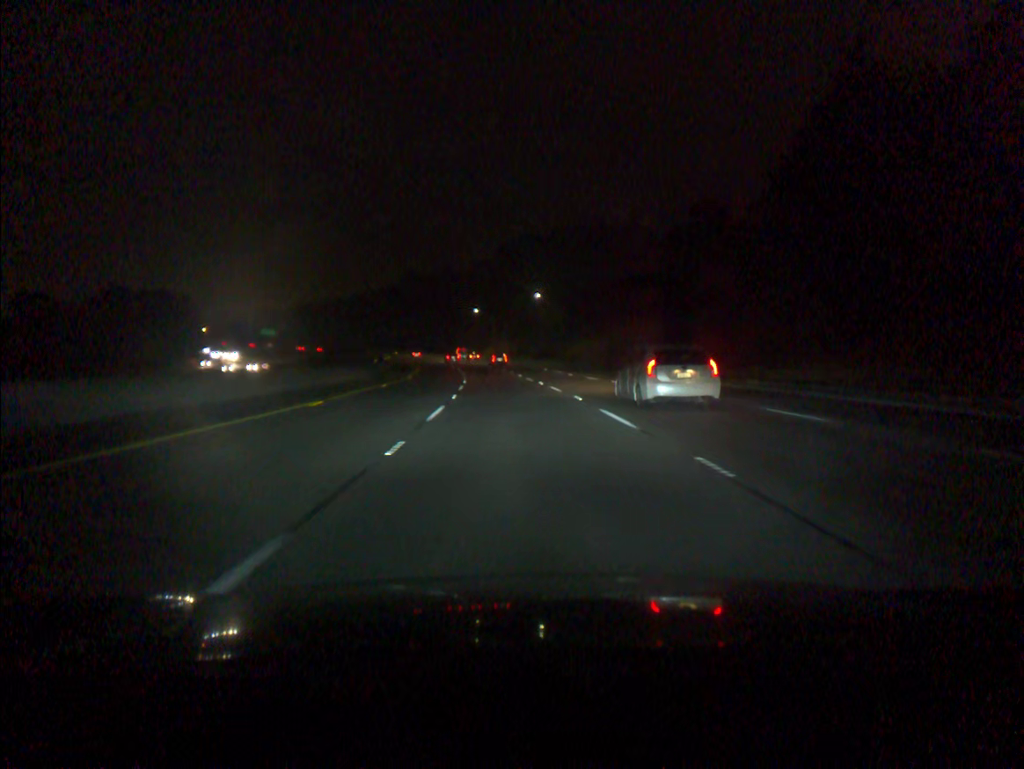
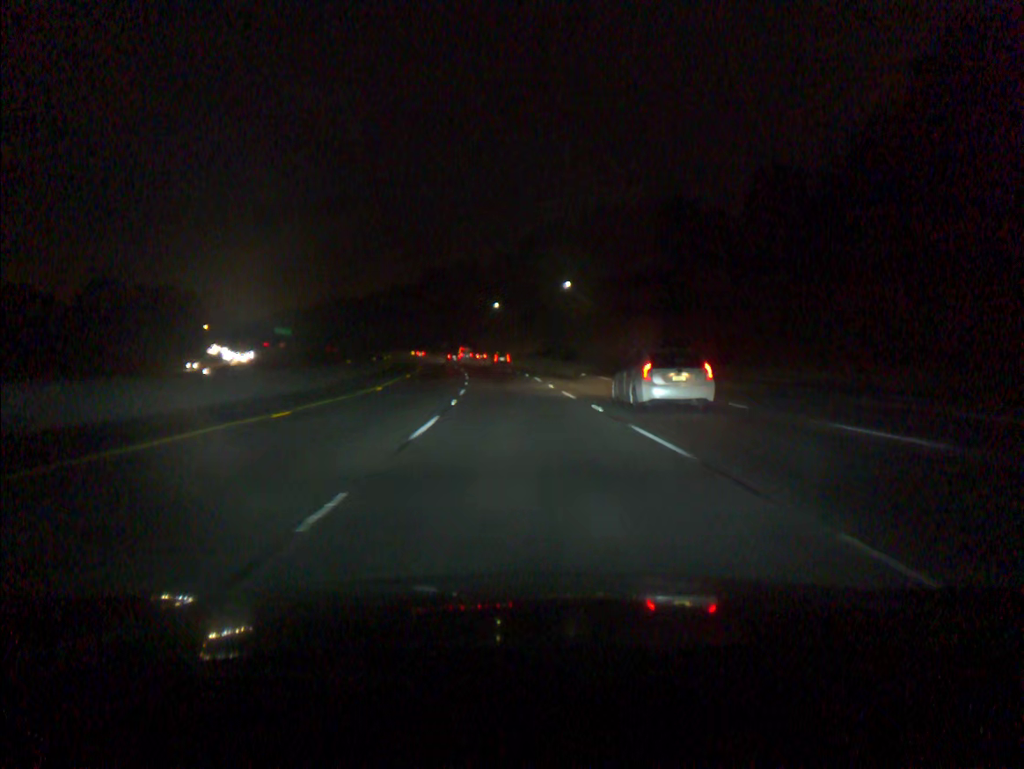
(-0.3, +18.1) m; -2°
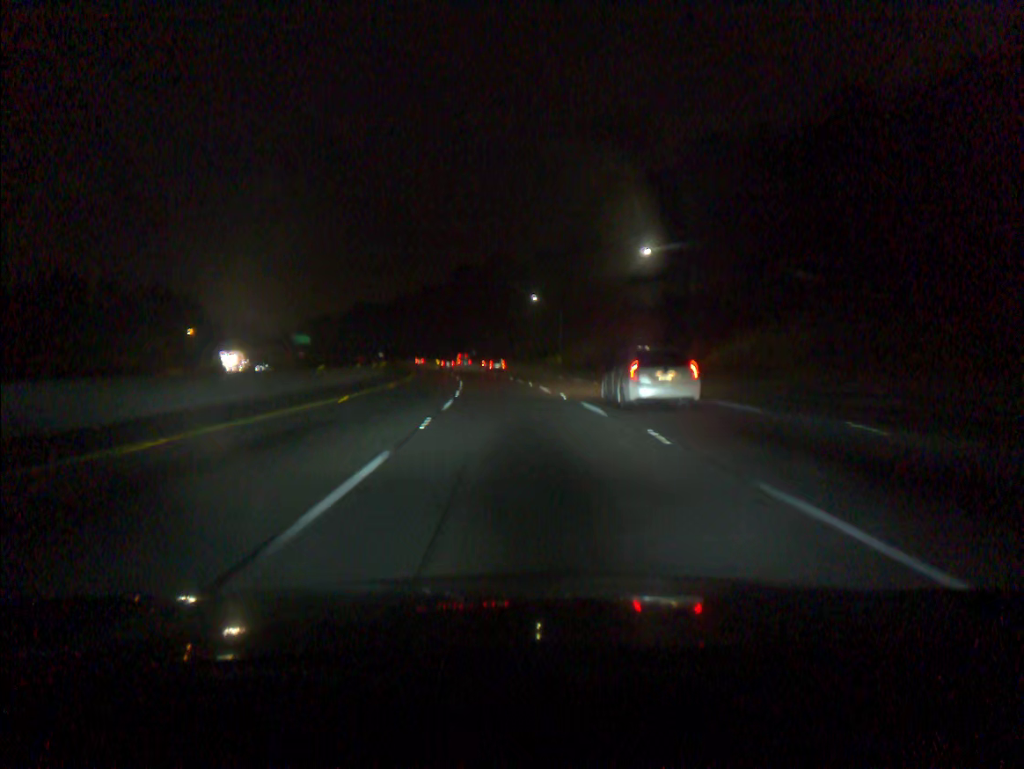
(-0.9, +36.2) m; -3°
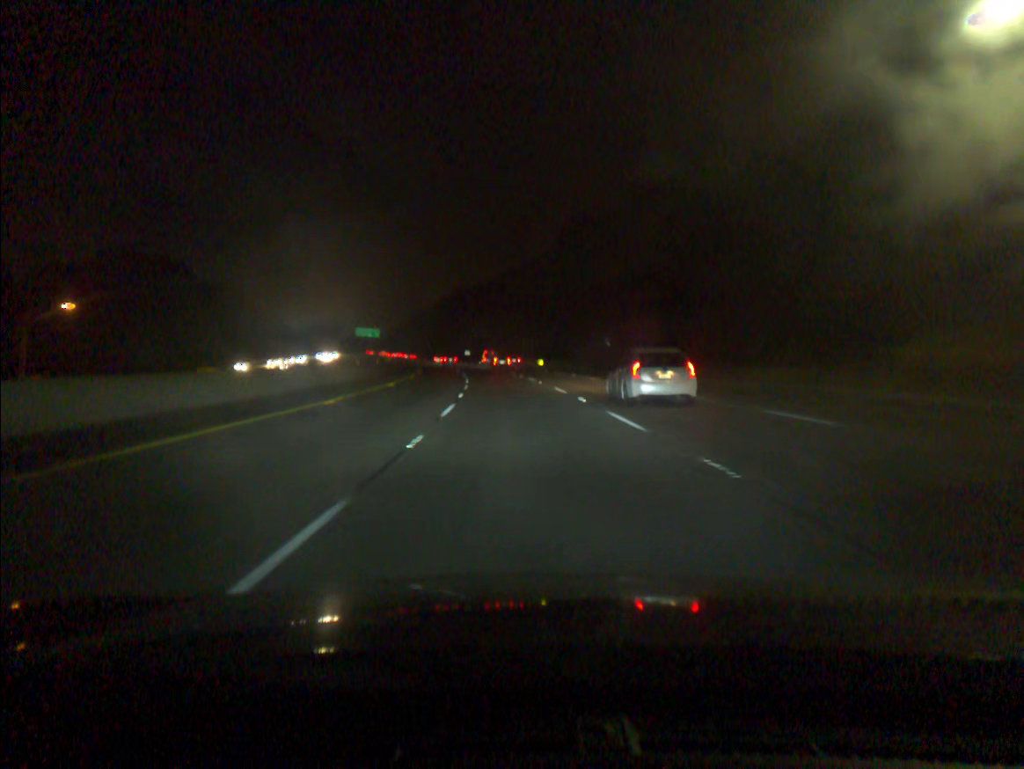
(-6.8, +90.5) m; -9°
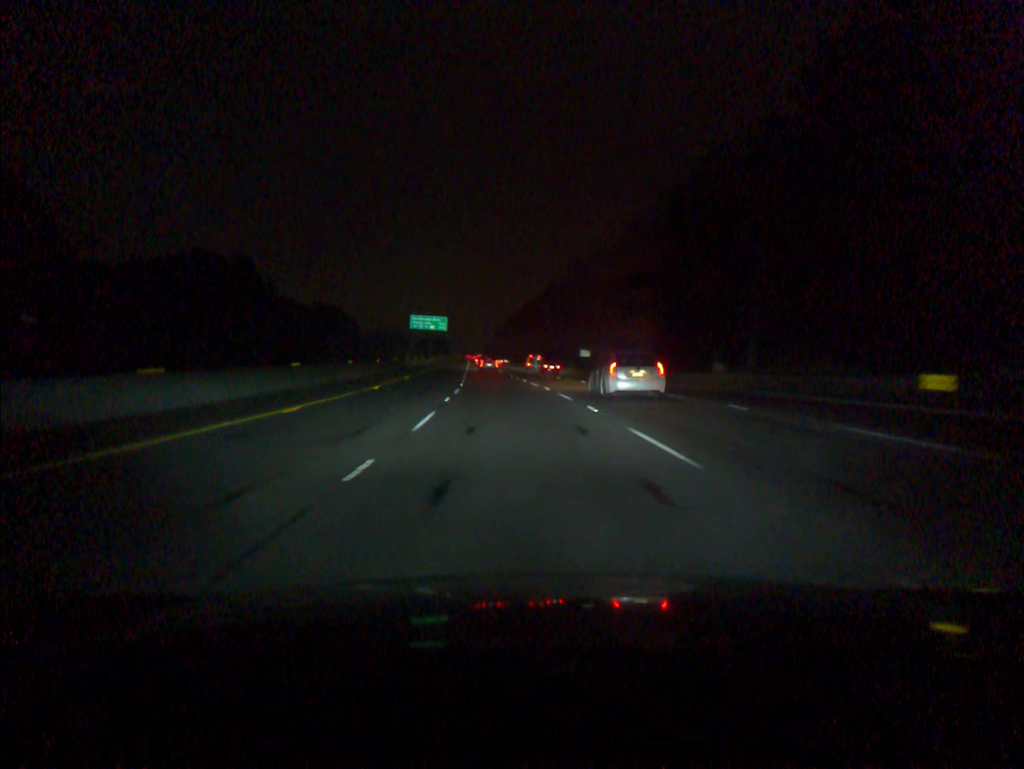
(-6.2, +91.0) m; -8°
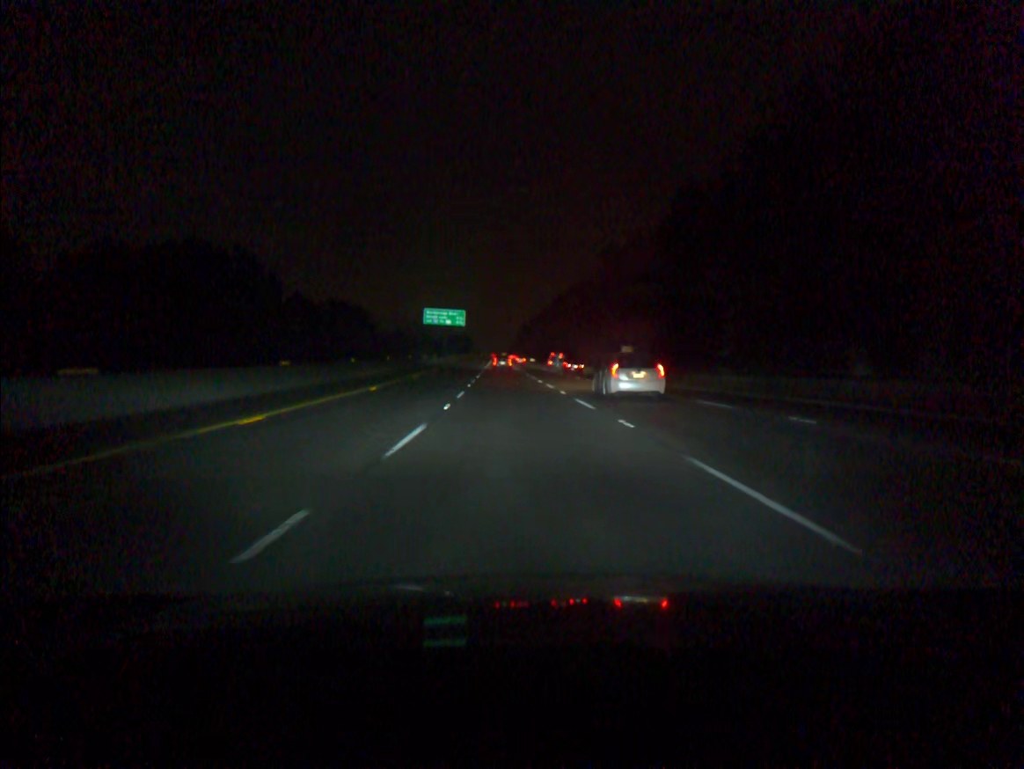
(-0.3, +18.3) m; -2°
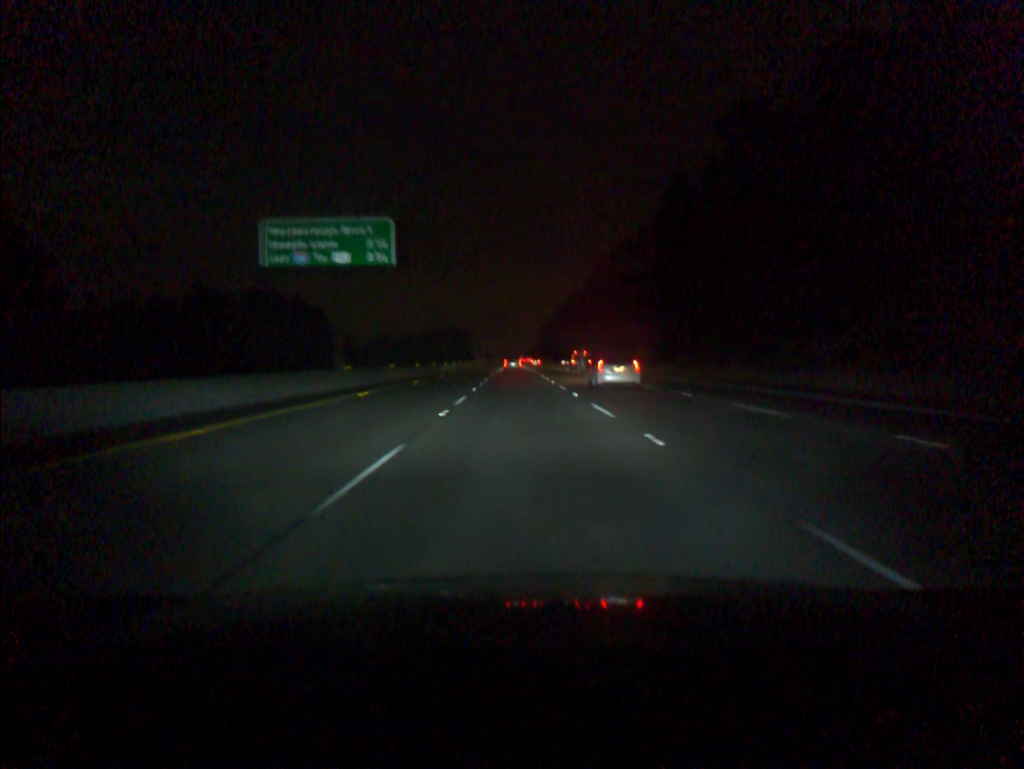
(-2.4, +91.0) m; -1°
